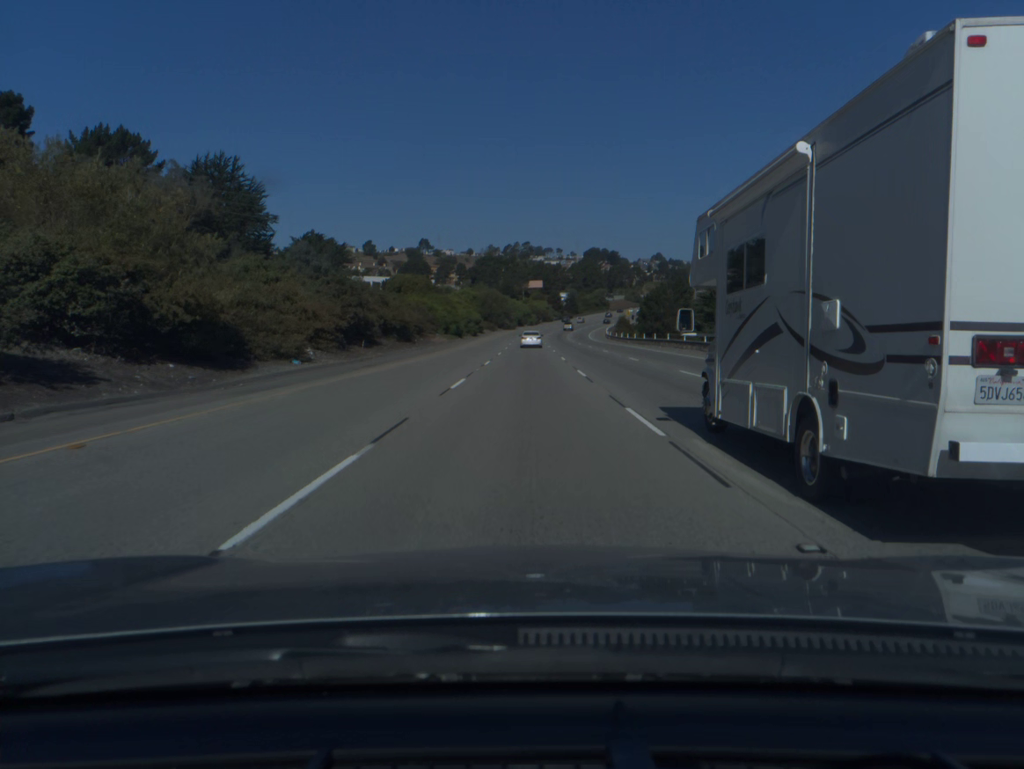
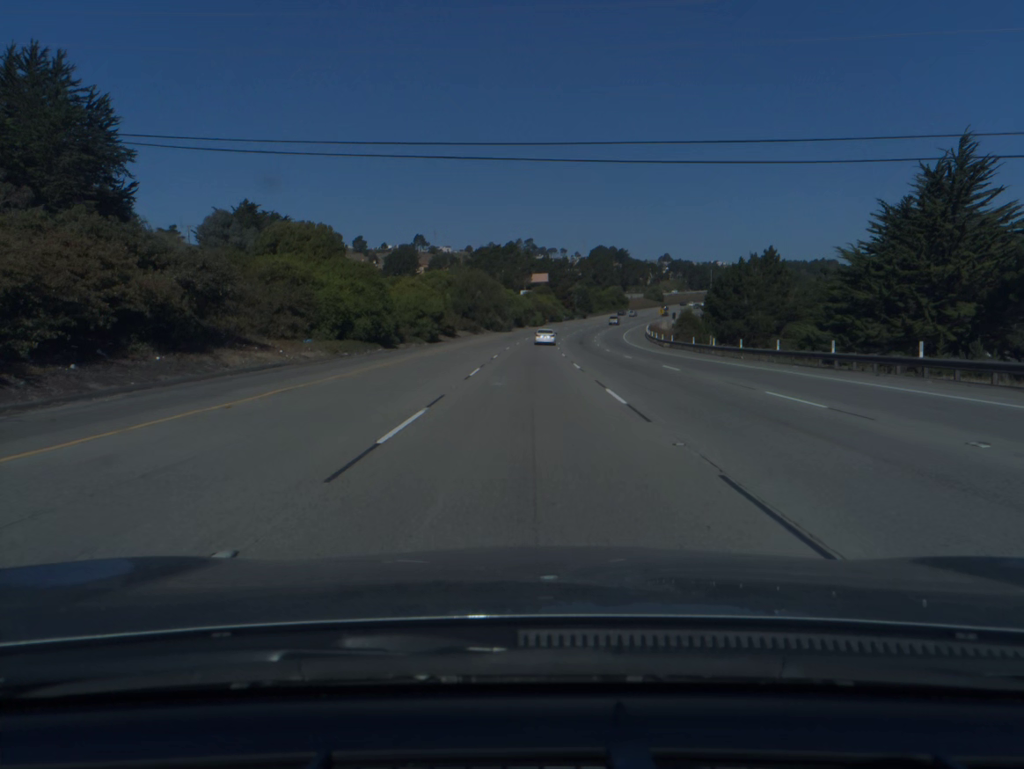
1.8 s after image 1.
(-0.2, +53.7) m; 0°
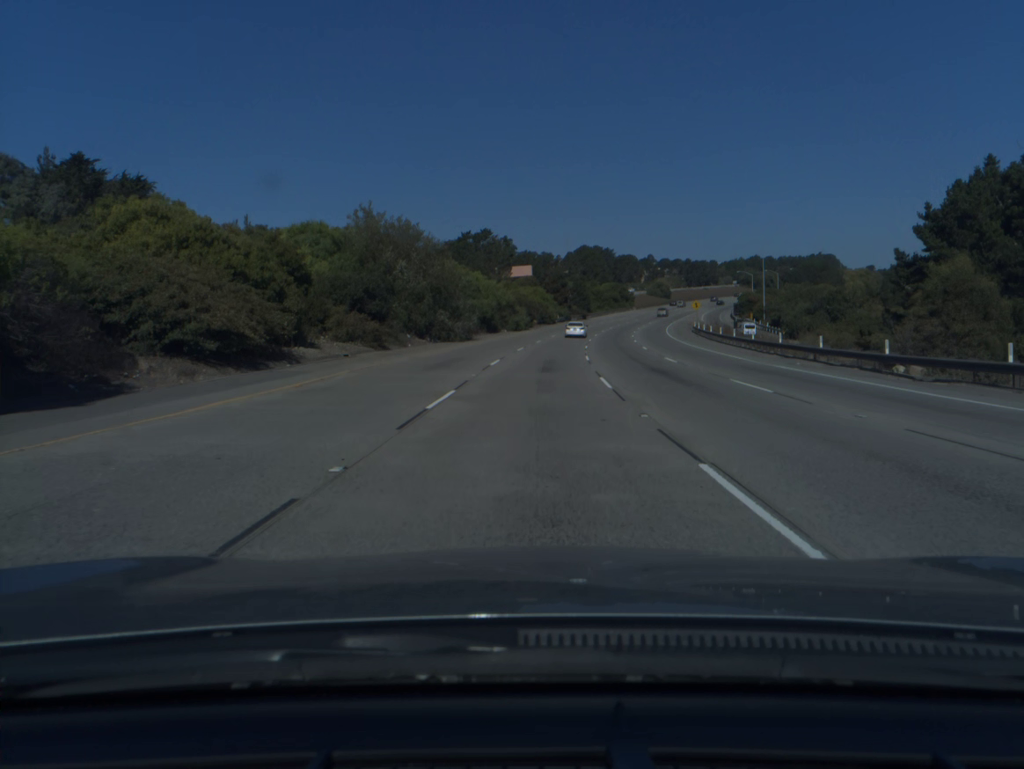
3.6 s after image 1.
(+0.2, +54.5) m; +1°
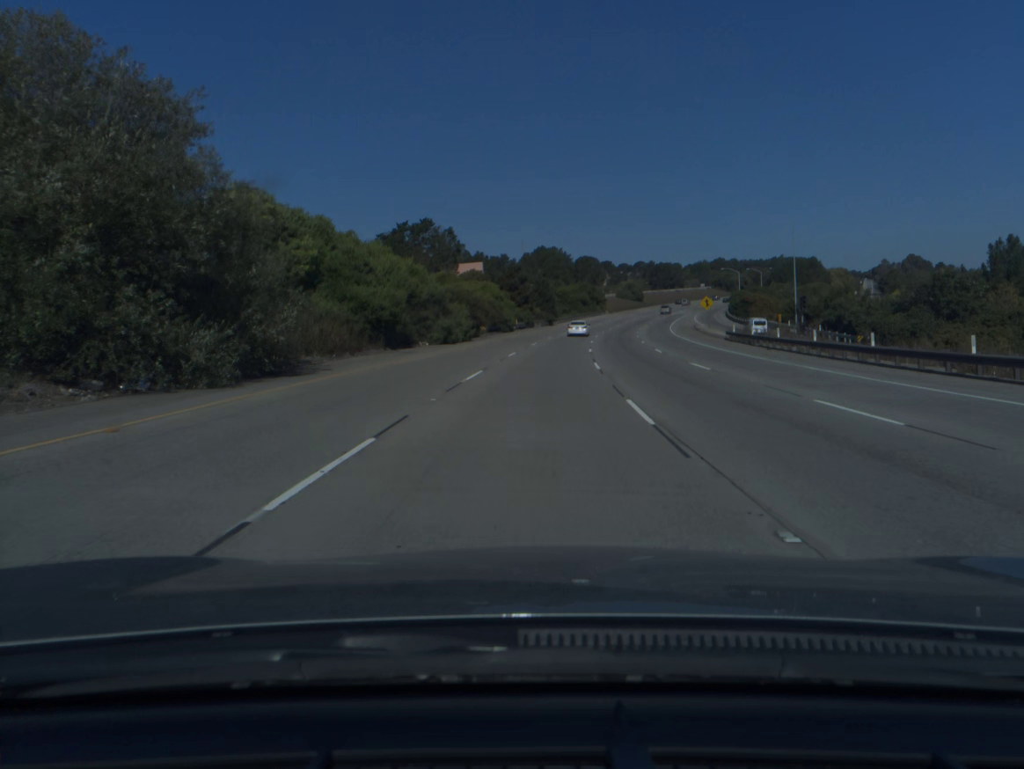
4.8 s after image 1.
(+0.9, +36.7) m; +3°
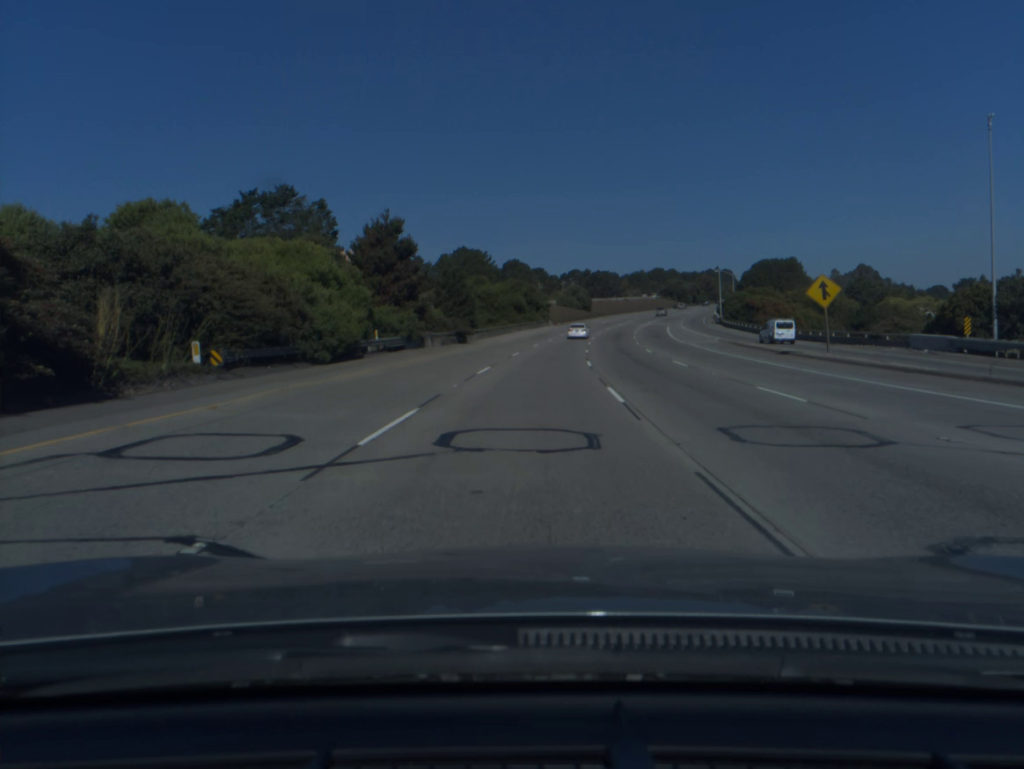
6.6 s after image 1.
(+2.7, +54.7) m; +5°
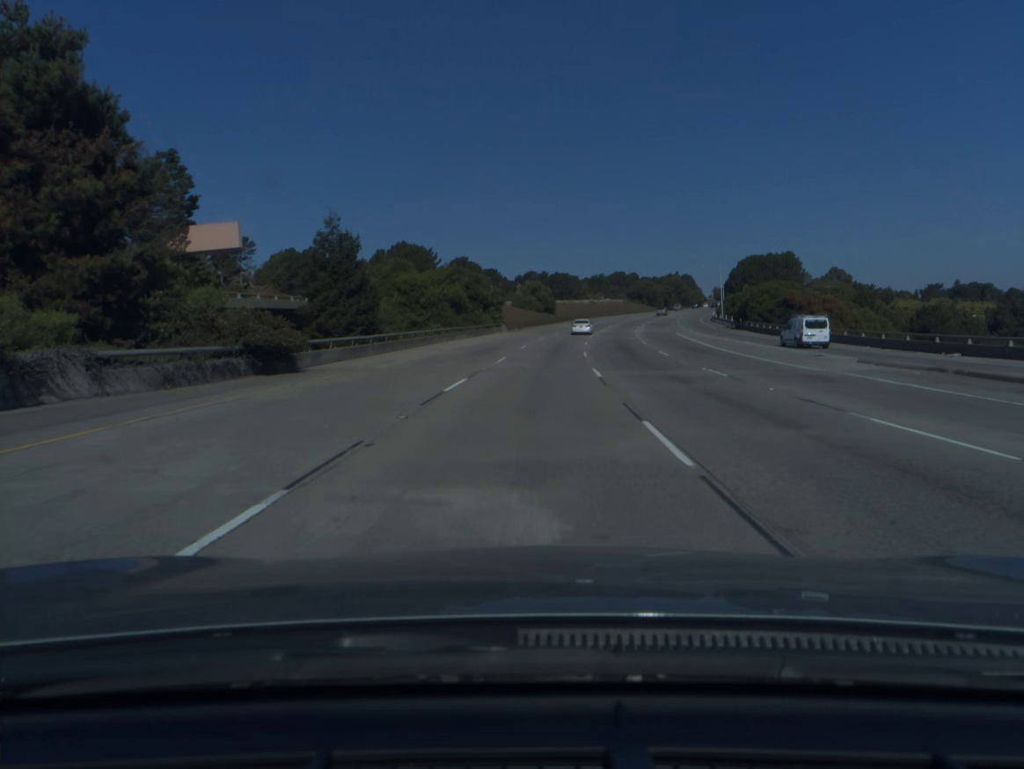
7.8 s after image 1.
(+1.1, +36.3) m; +3°
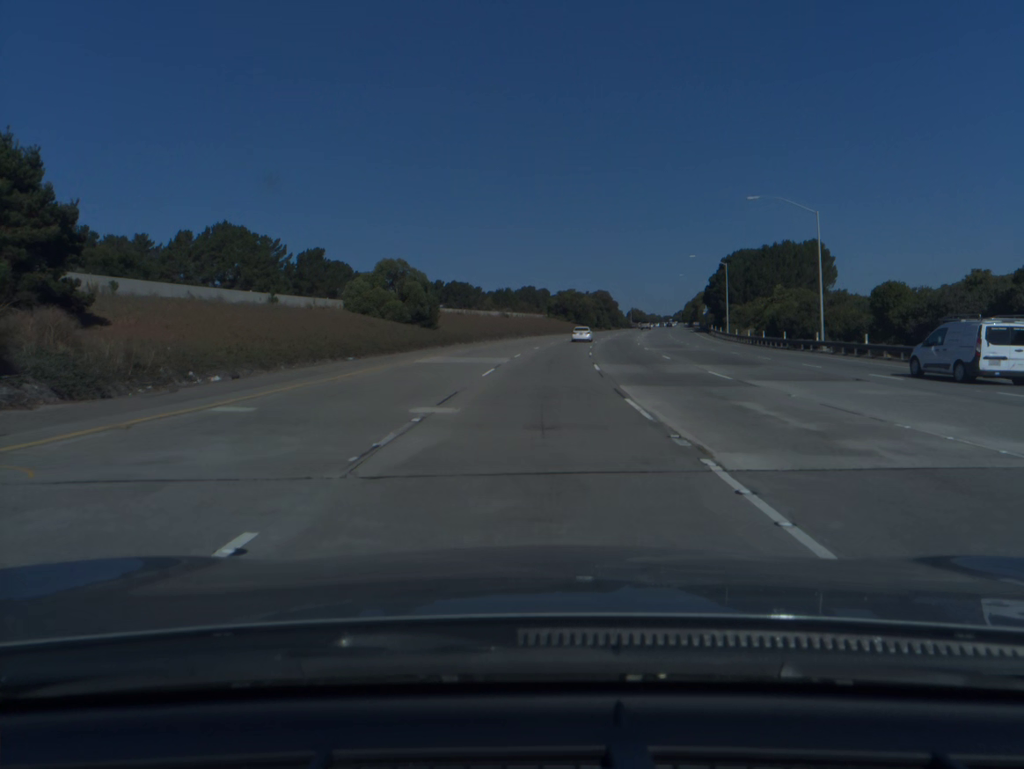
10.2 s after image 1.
(+3.9, +72.6) m; +7°
